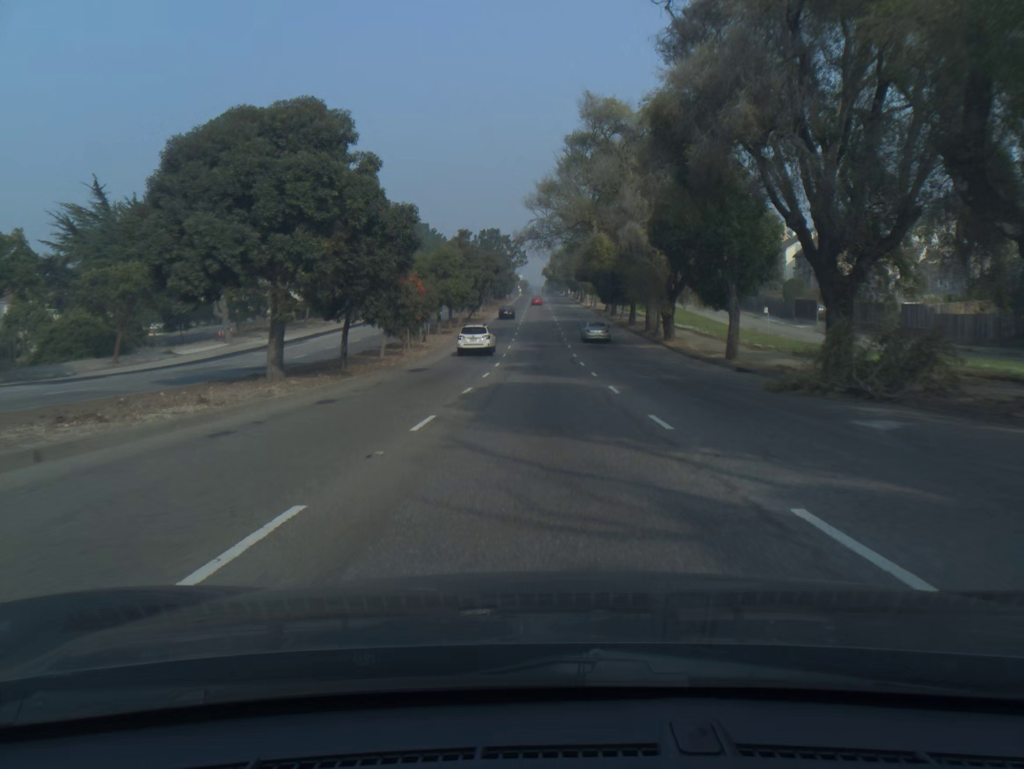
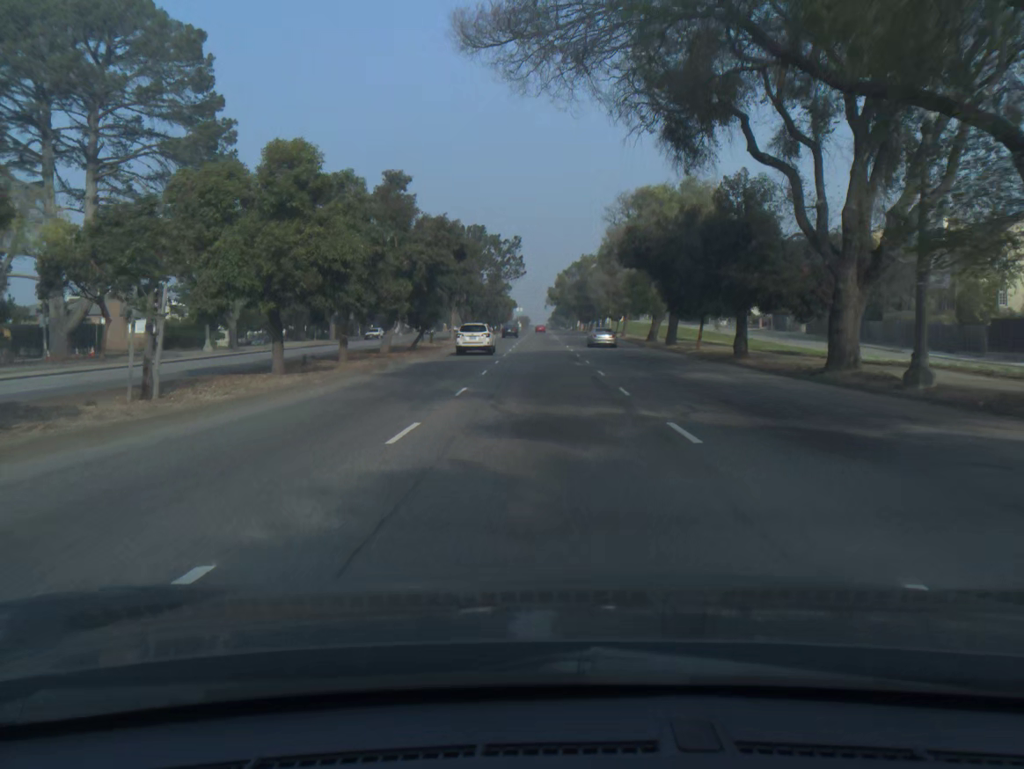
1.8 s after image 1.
(-0.1, +38.0) m; 0°
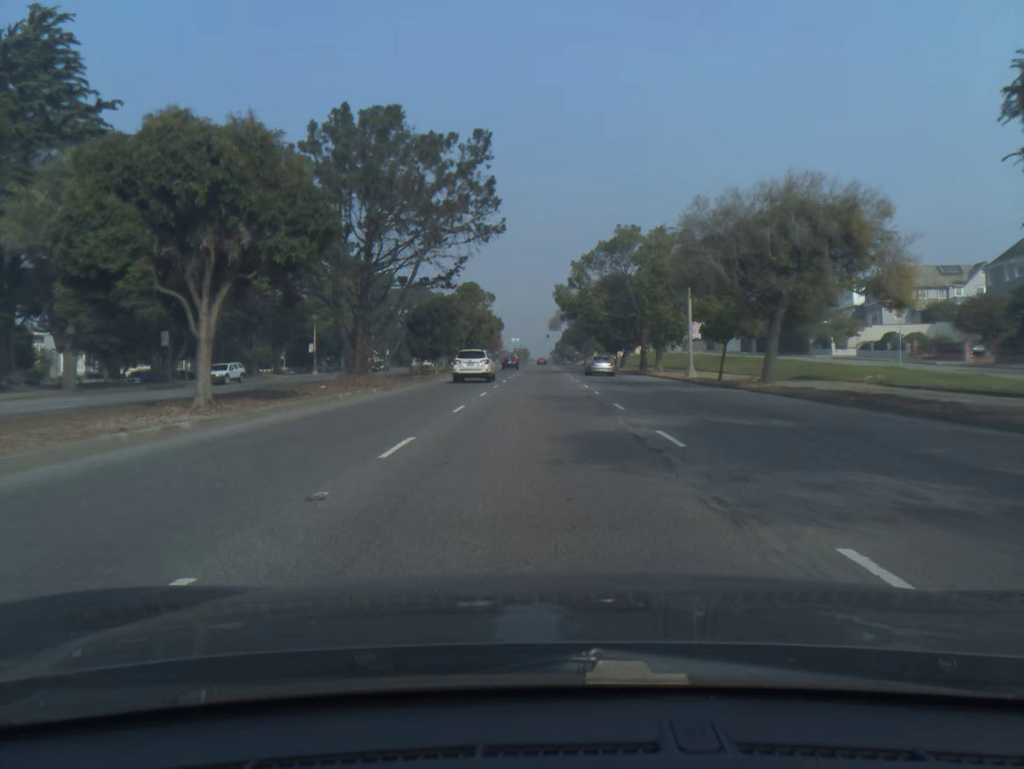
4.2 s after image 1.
(0.0, +50.2) m; 0°
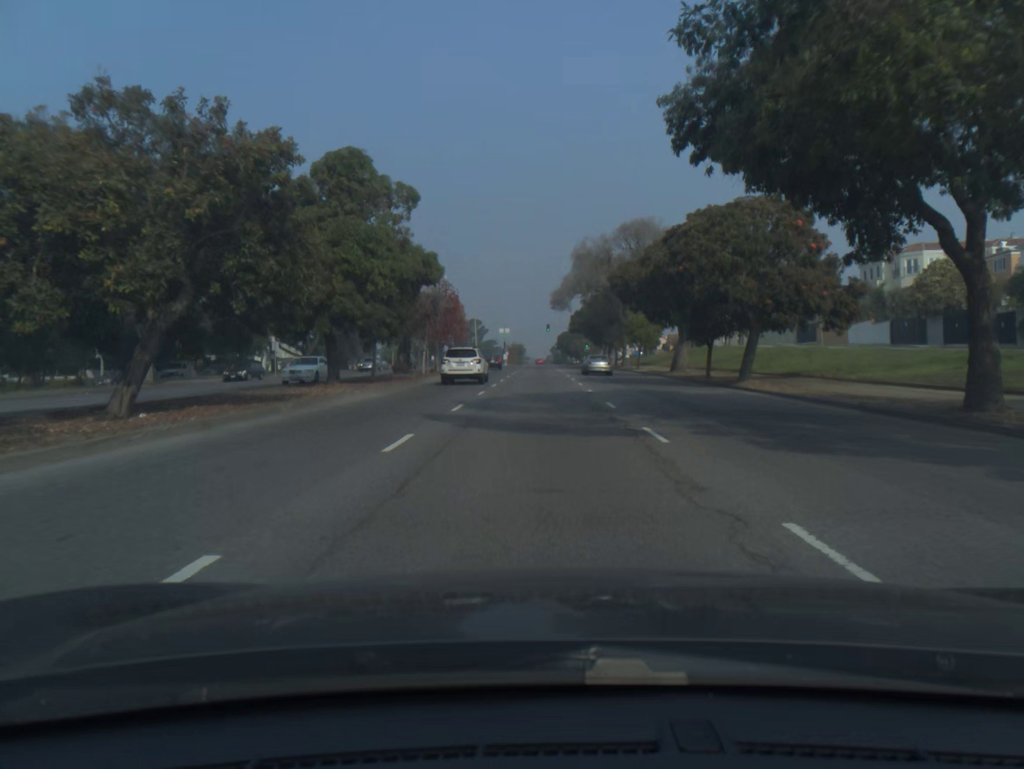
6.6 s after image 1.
(+0.1, +49.9) m; 0°
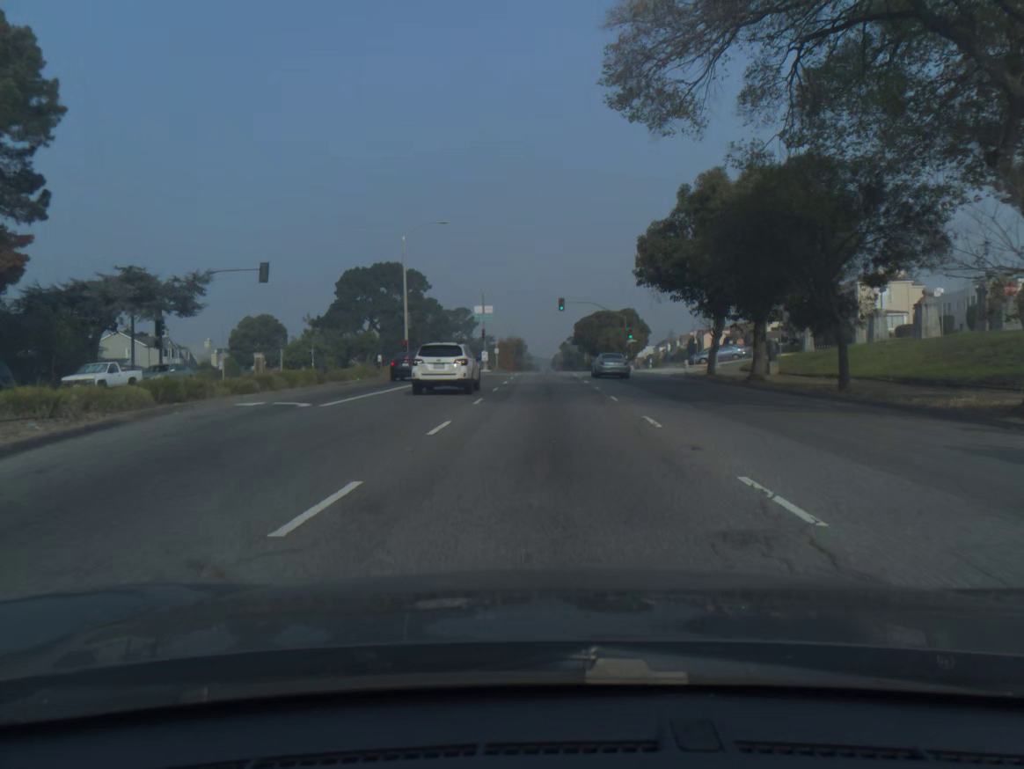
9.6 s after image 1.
(-0.3, +62.7) m; 0°
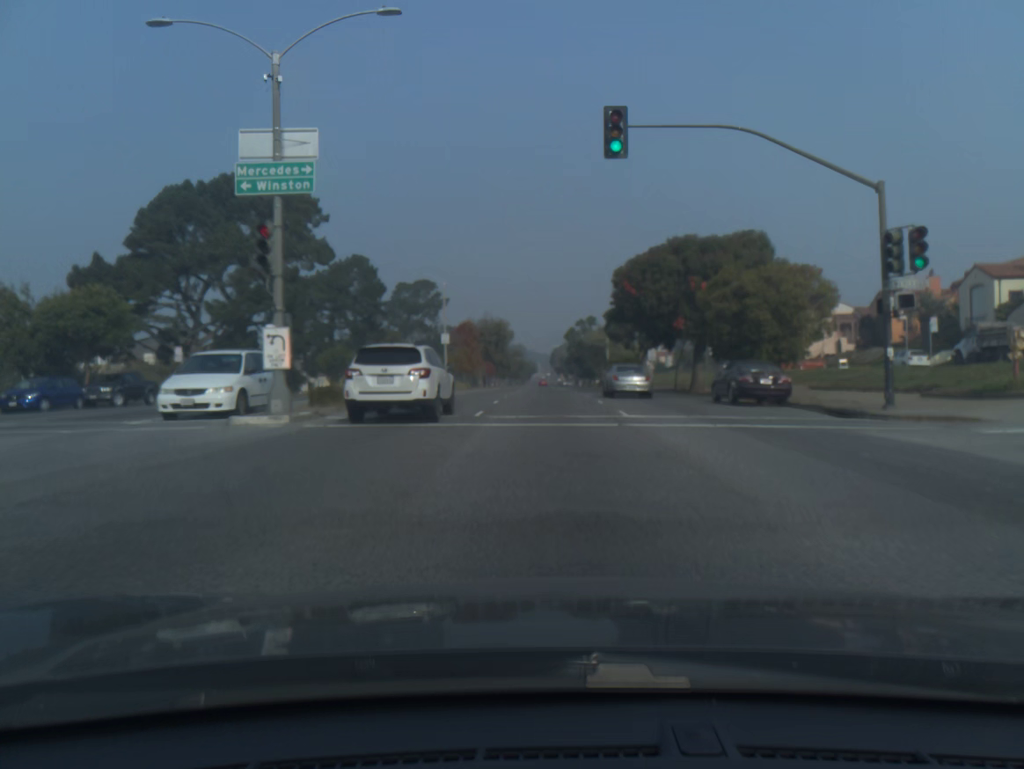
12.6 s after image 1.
(+0.1, +61.2) m; 0°
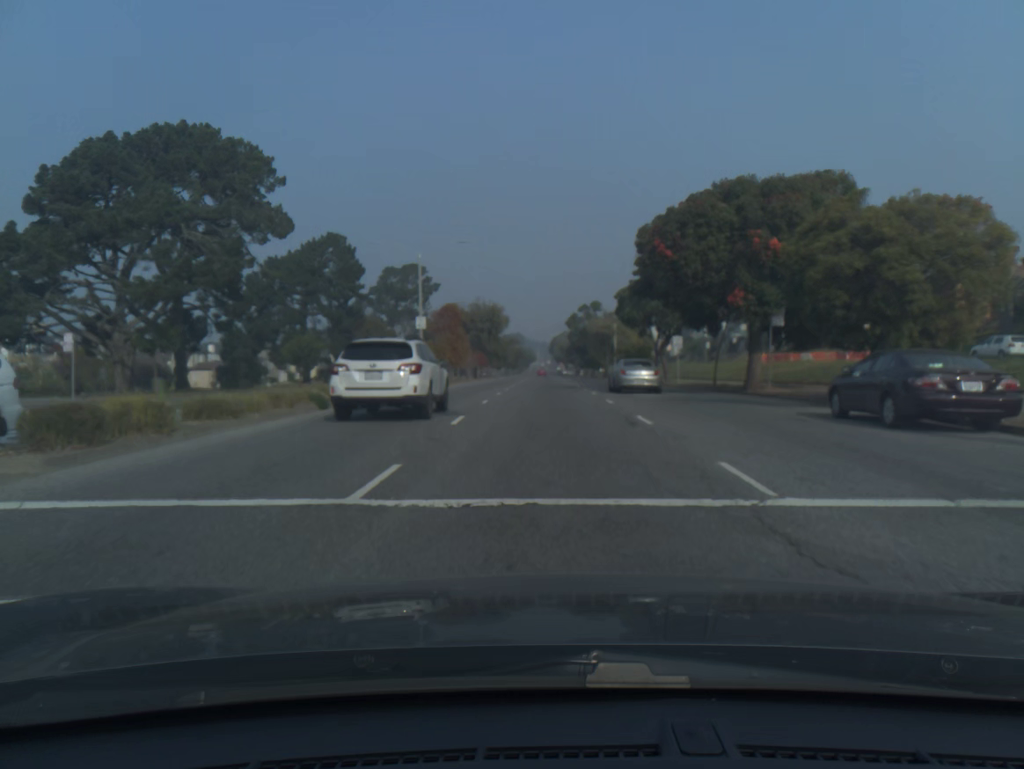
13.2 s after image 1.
(0.0, +12.0) m; 0°
